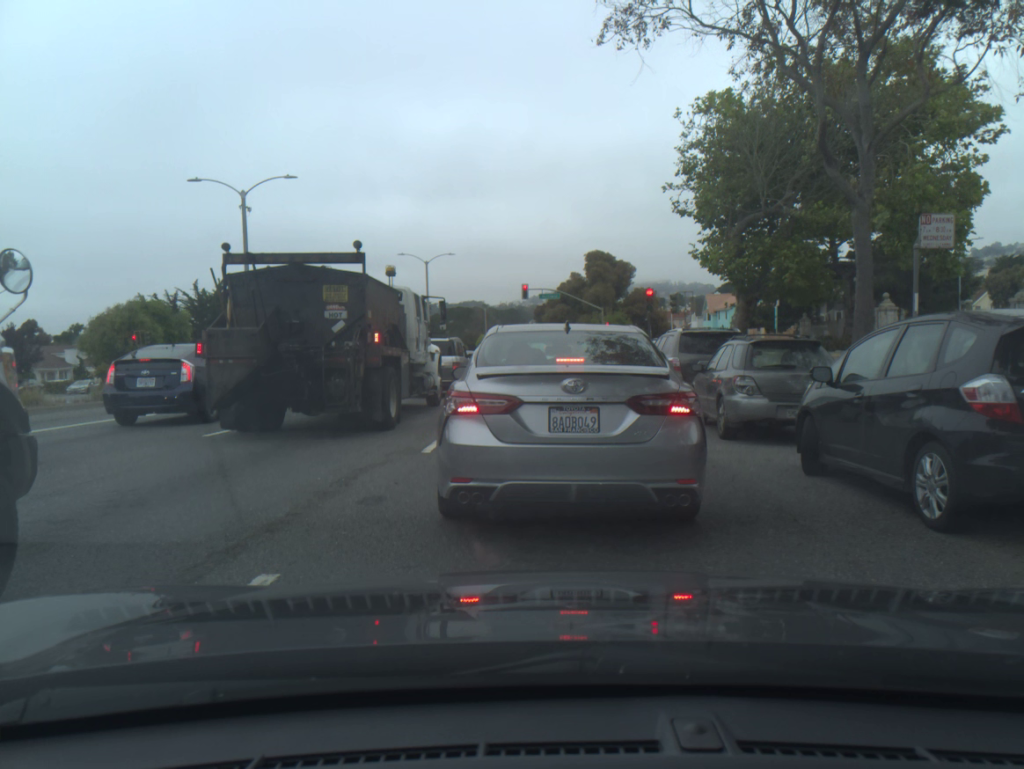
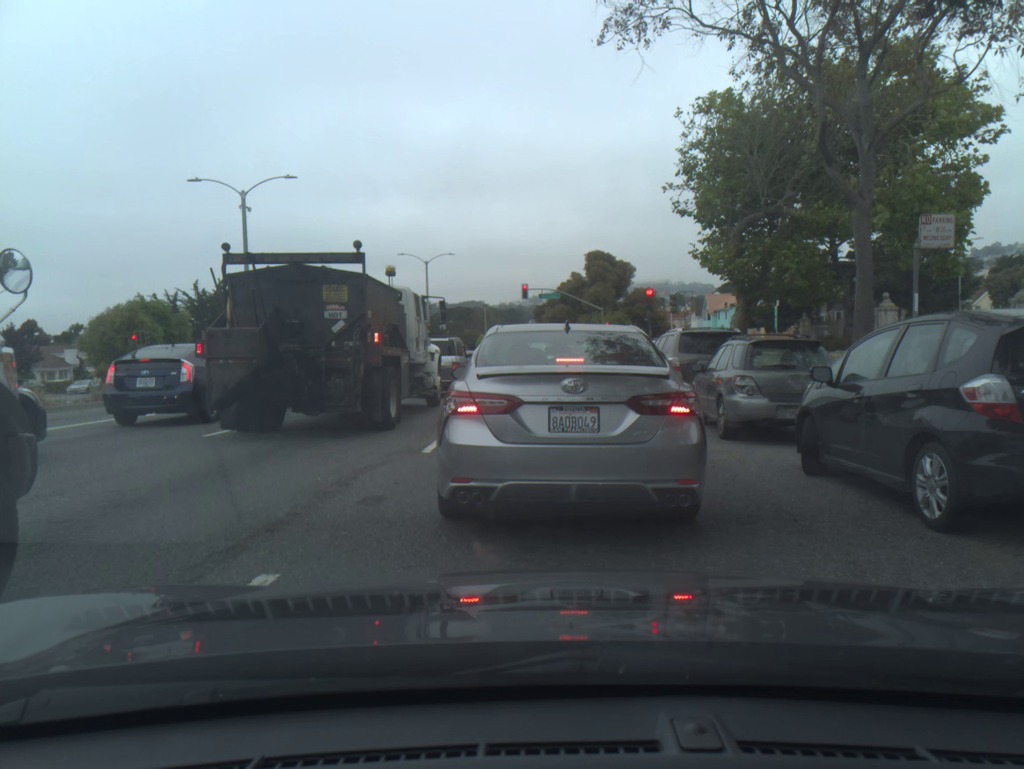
(0.0, 0.0) m; 0°
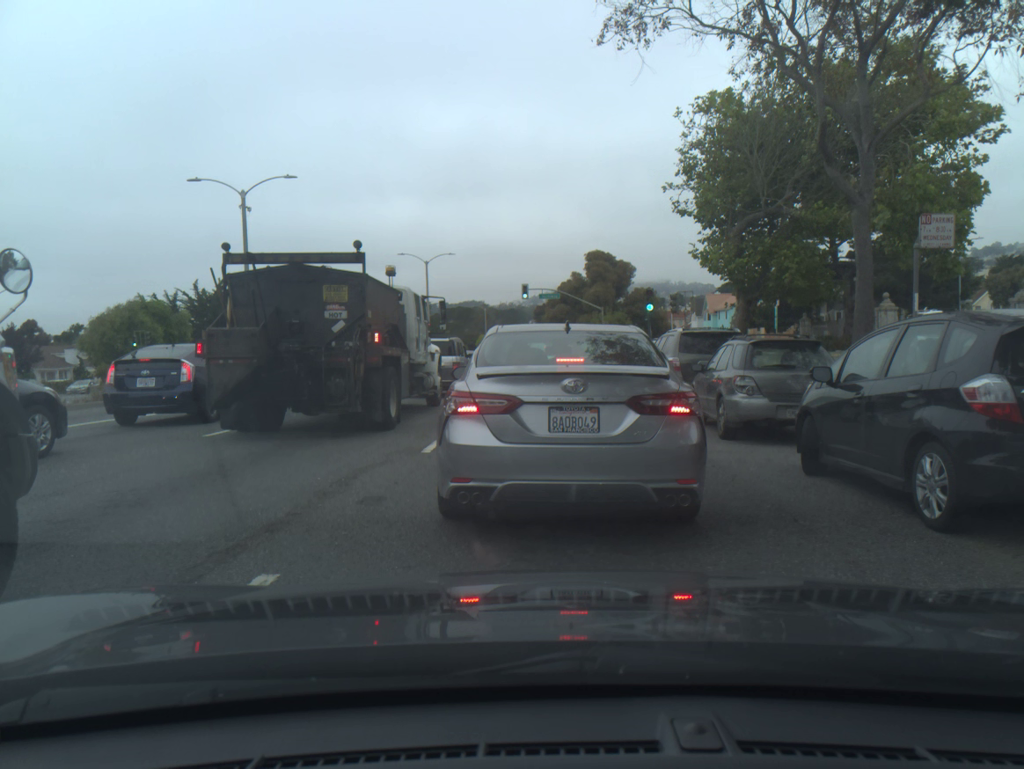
(0.0, 0.0) m; 0°
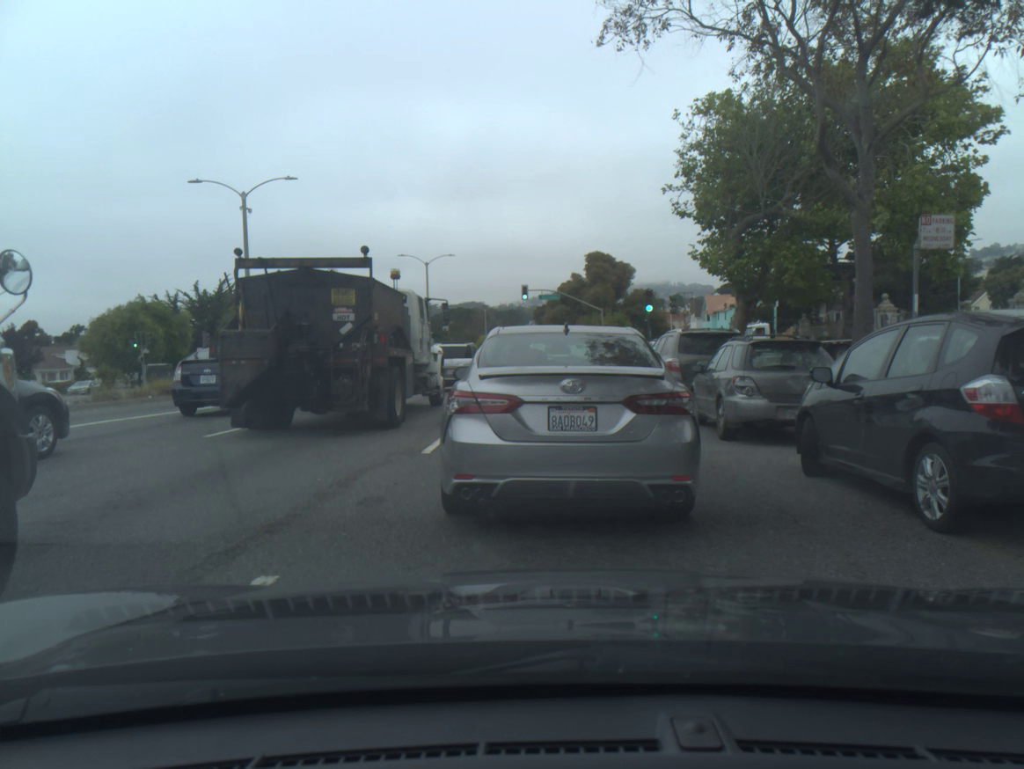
(0.0, 0.0) m; -1°
